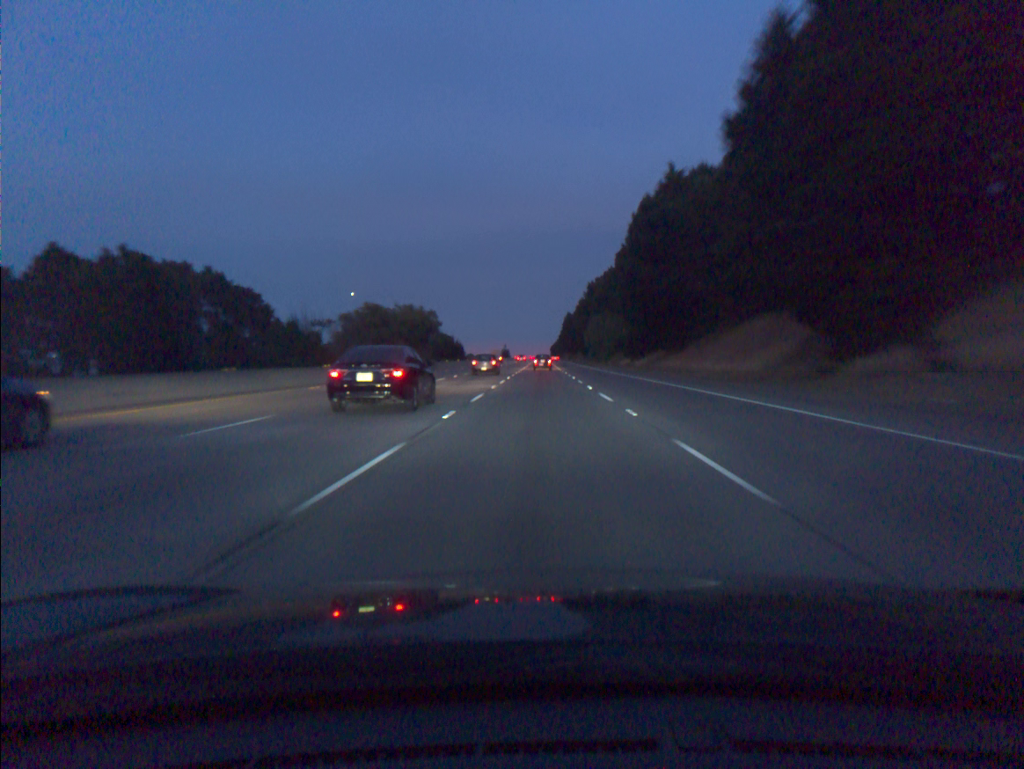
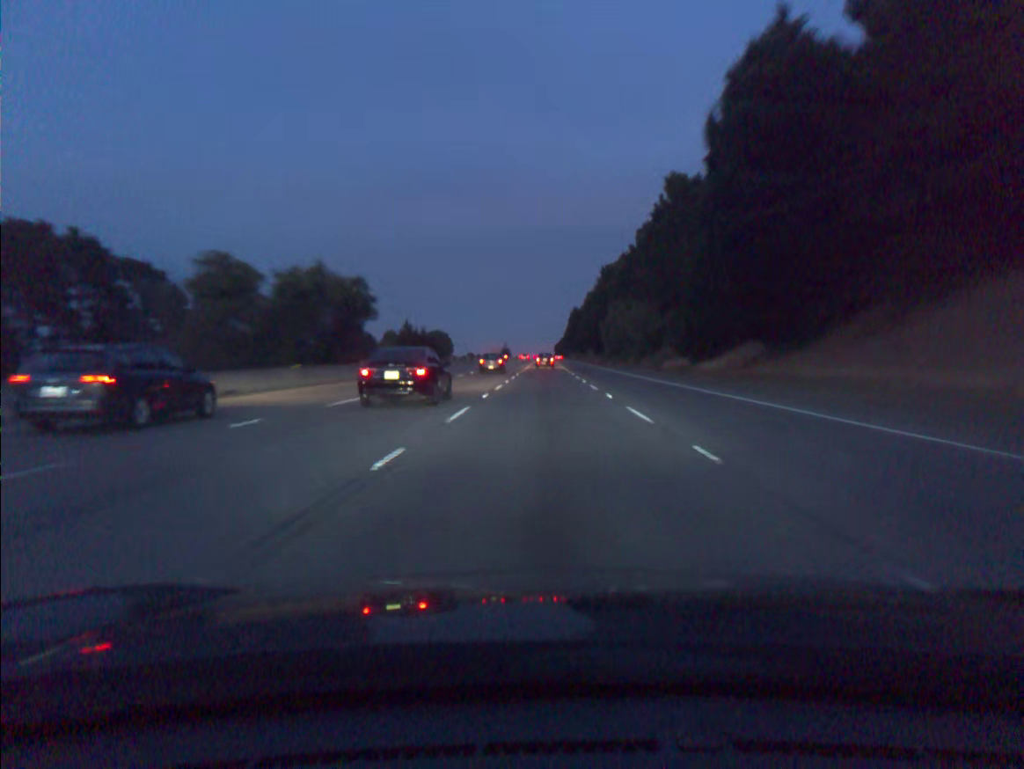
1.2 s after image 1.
(-0.1, +36.0) m; 0°
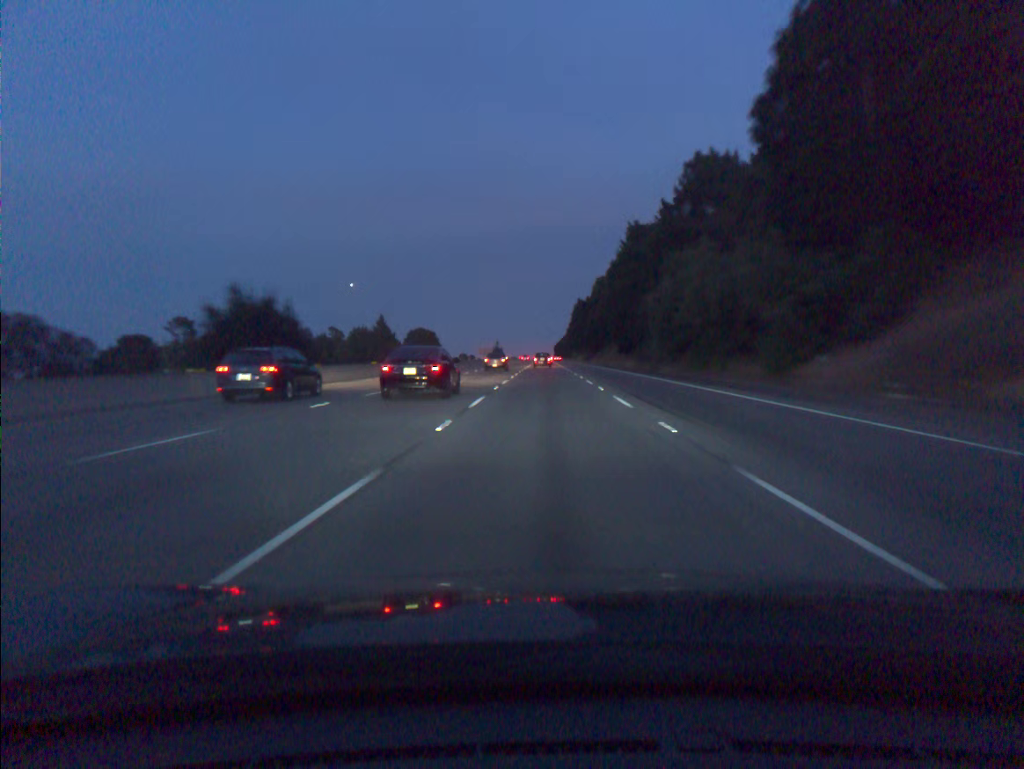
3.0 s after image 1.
(0.0, +54.6) m; 0°
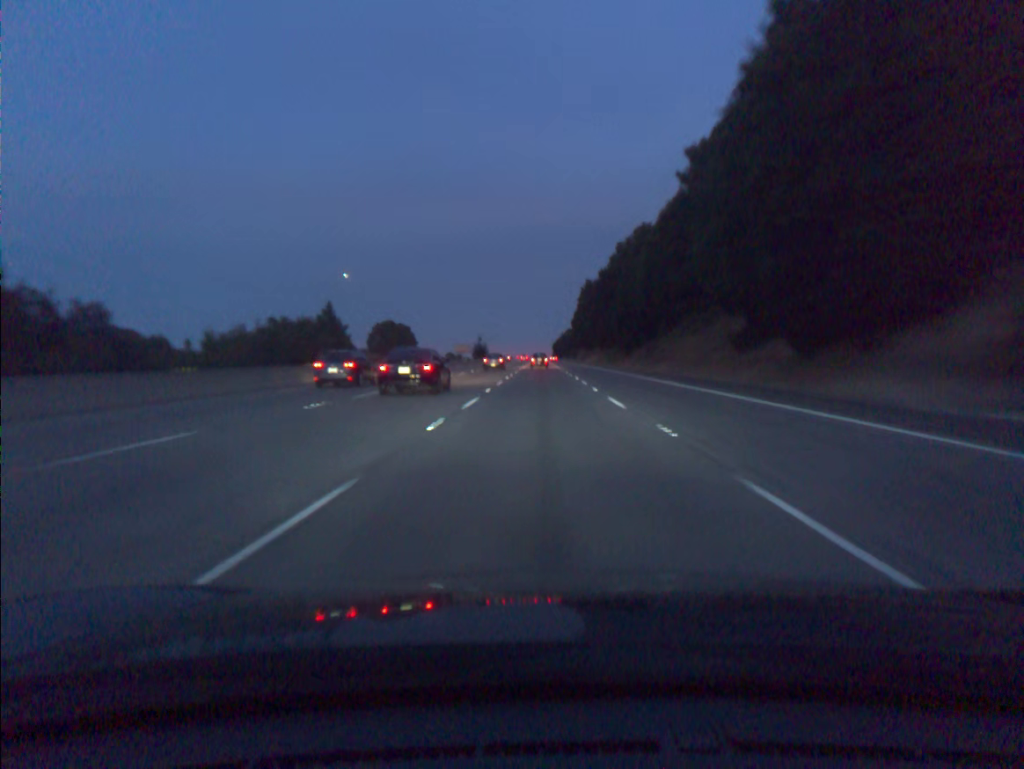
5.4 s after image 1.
(+0.3, +73.6) m; 0°
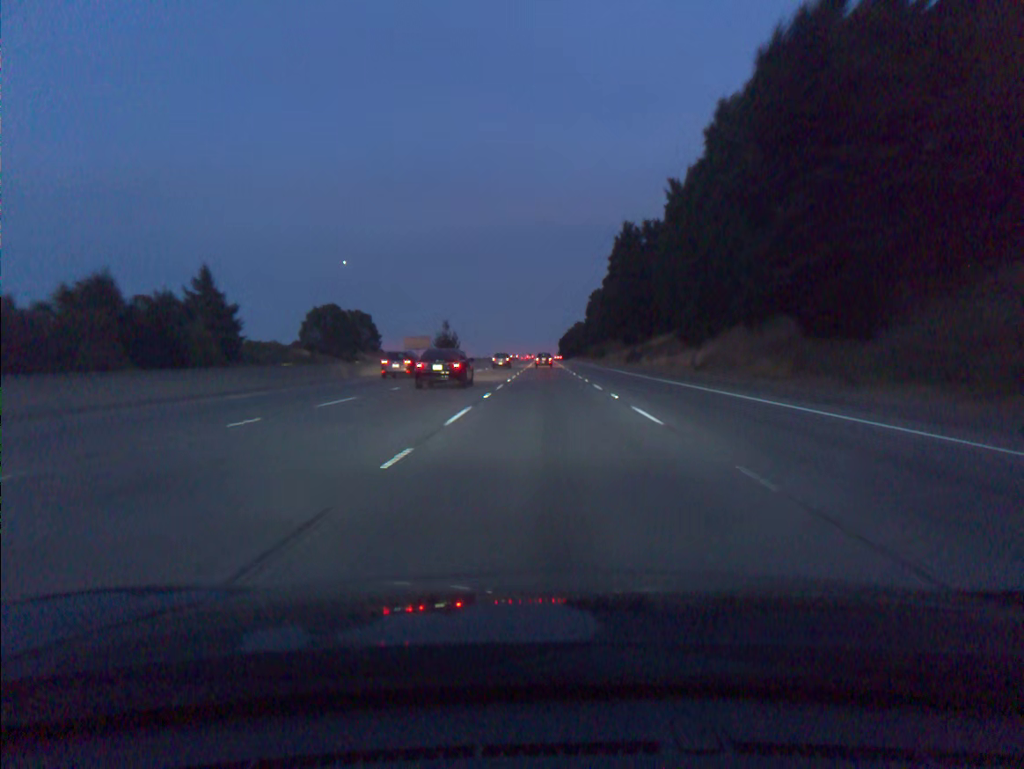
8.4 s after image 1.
(-0.4, +92.1) m; 0°
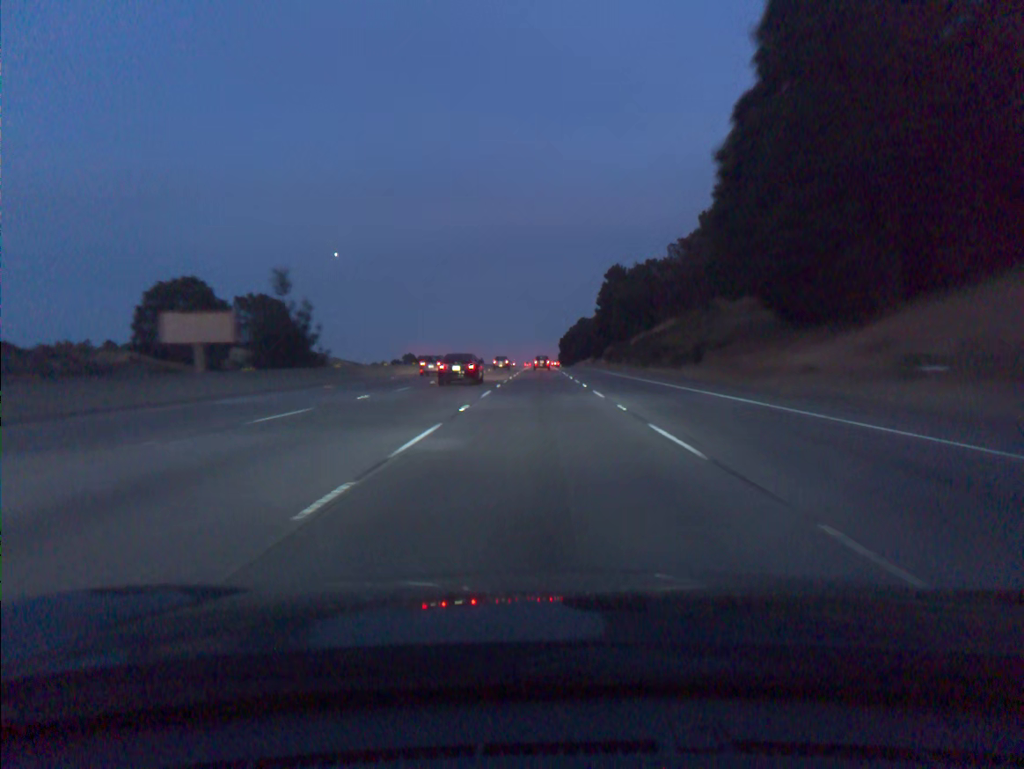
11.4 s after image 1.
(+0.4, +91.8) m; 0°
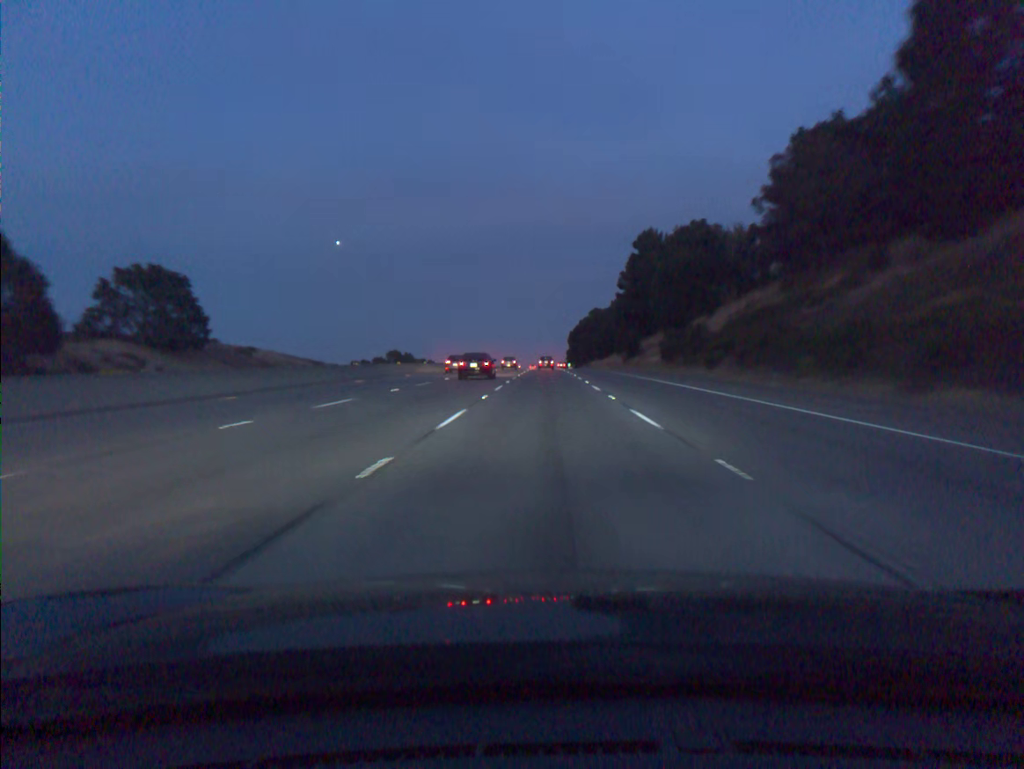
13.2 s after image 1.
(-0.2, +54.8) m; 0°
